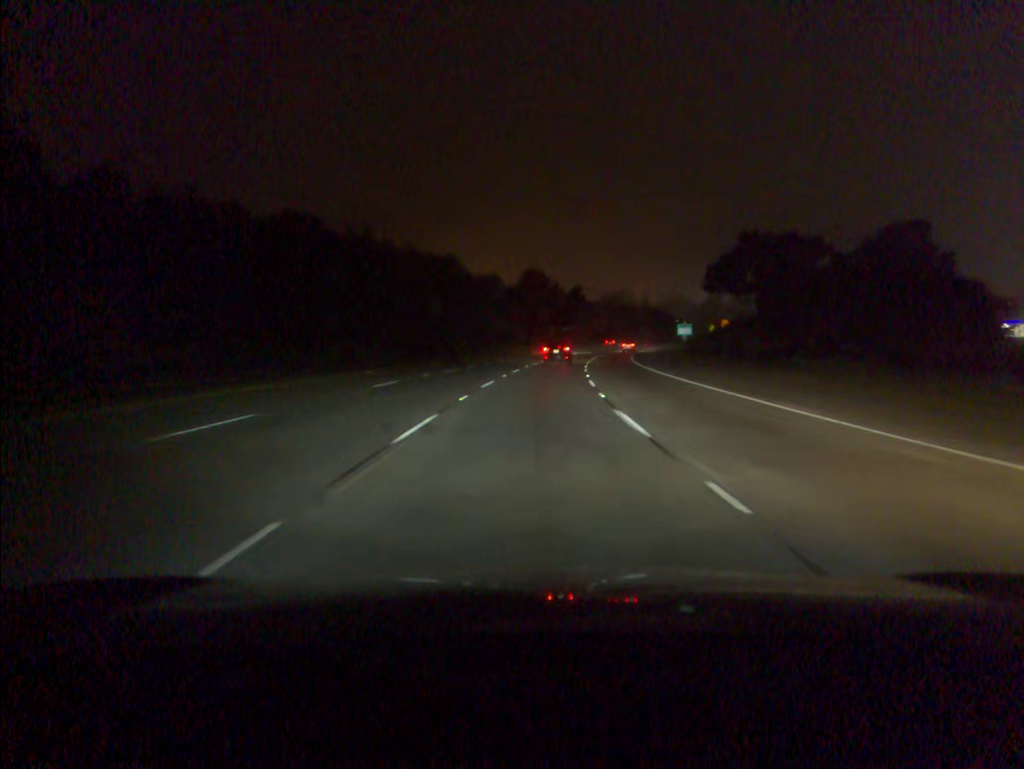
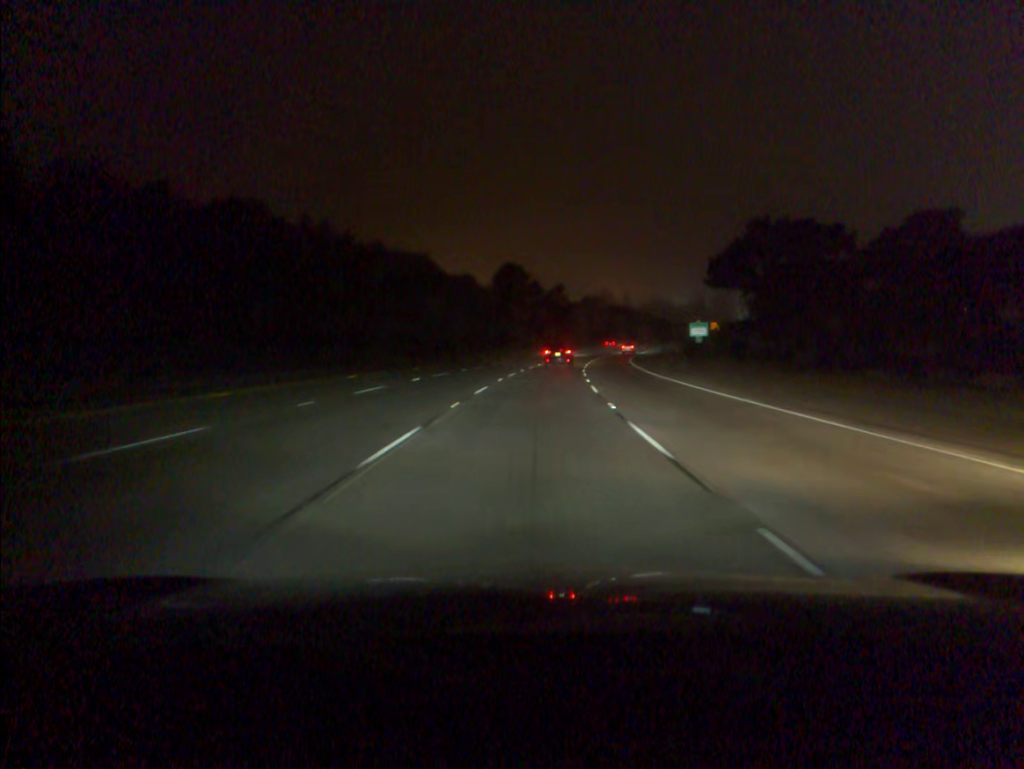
(+0.2, +16.6) m; +2°
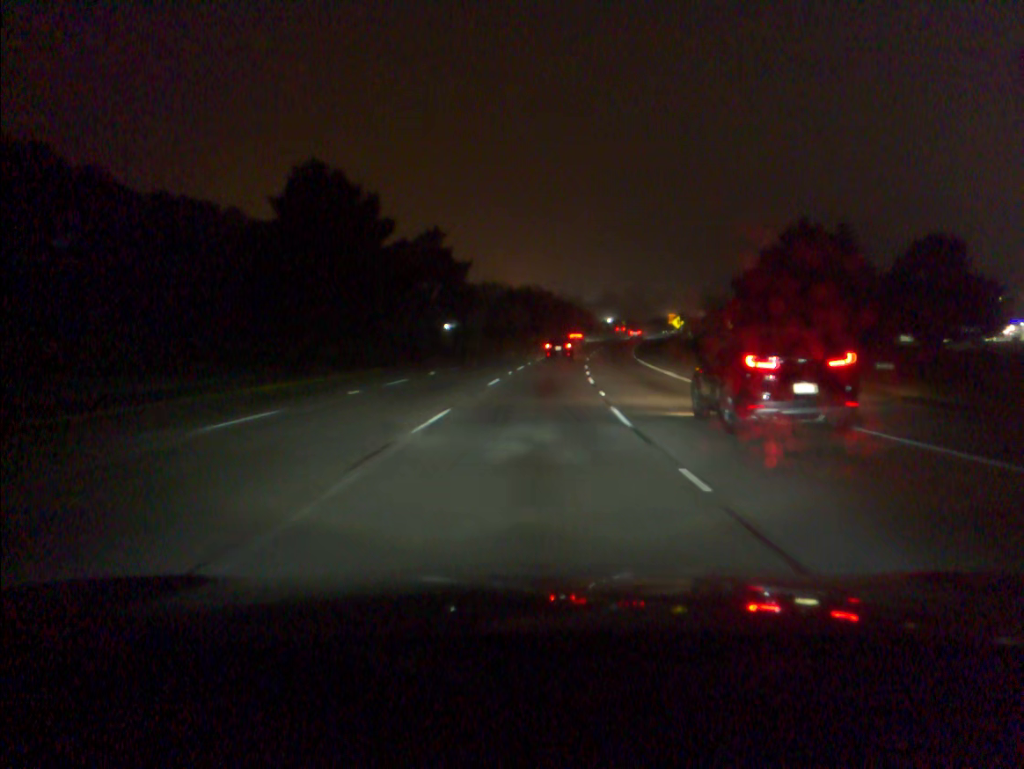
(+5.7, +83.1) m; +8°
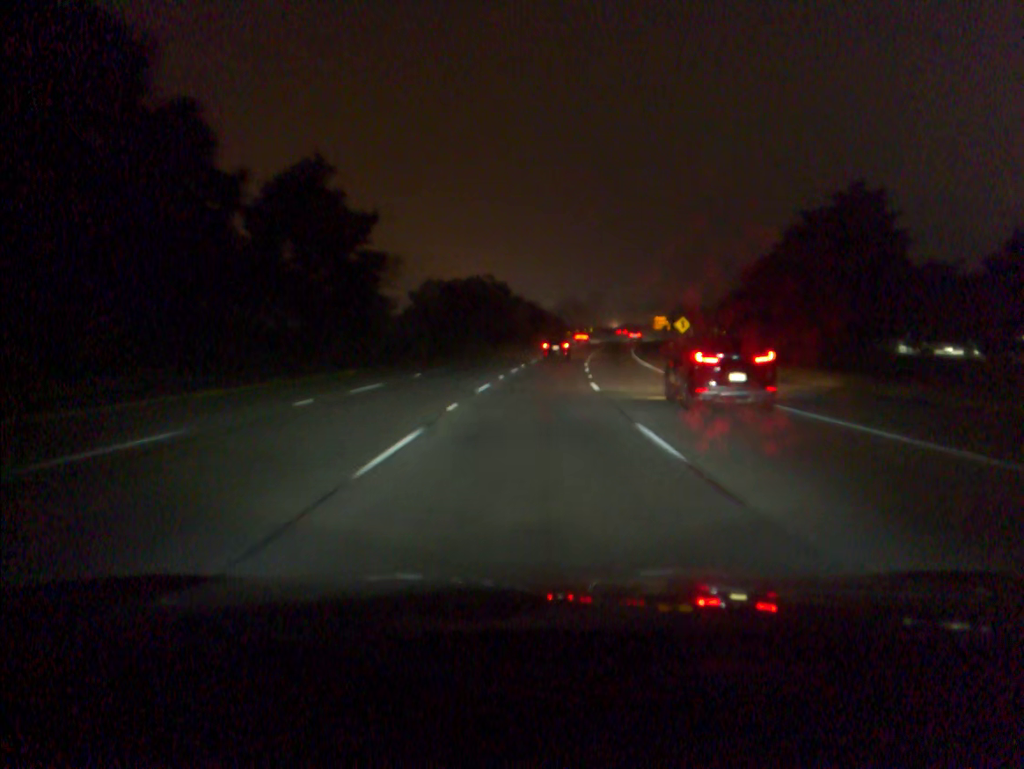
(+0.9, +33.5) m; +3°
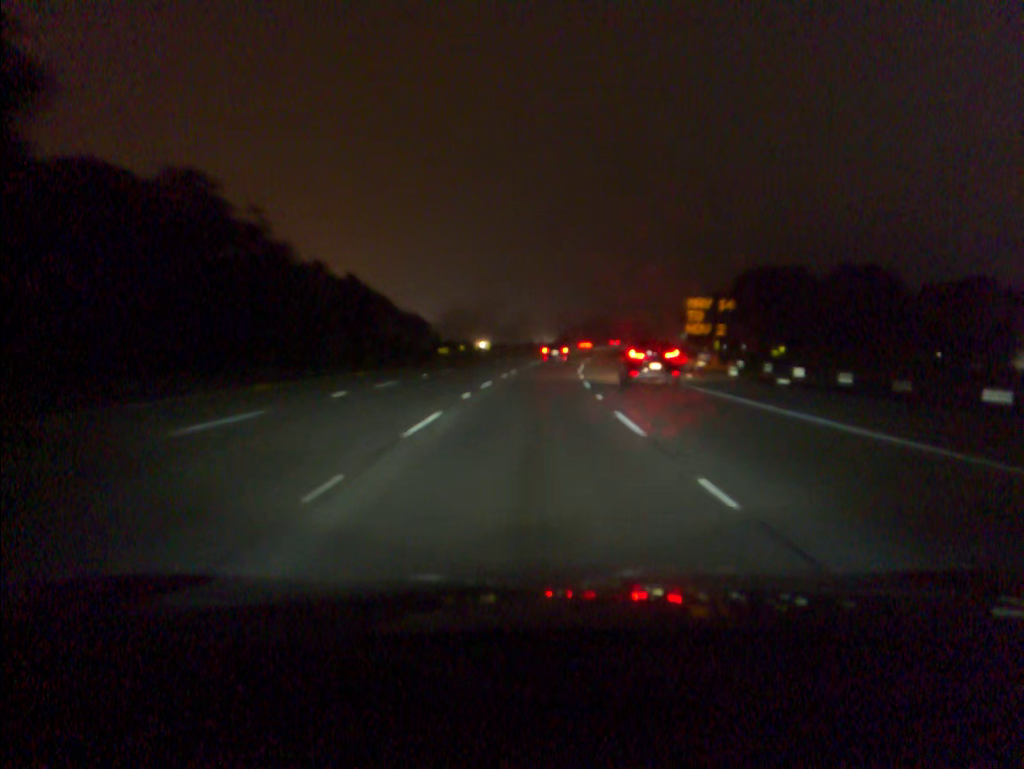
(+6.1, +83.1) m; +8°
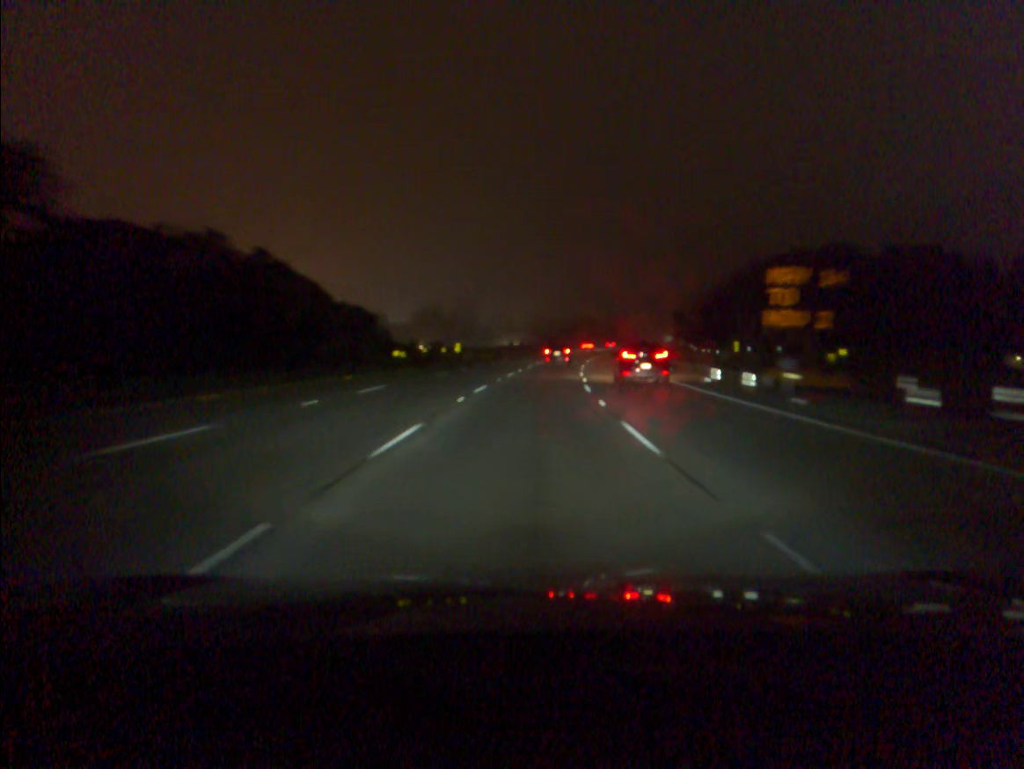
(+0.2, +16.6) m; +2°
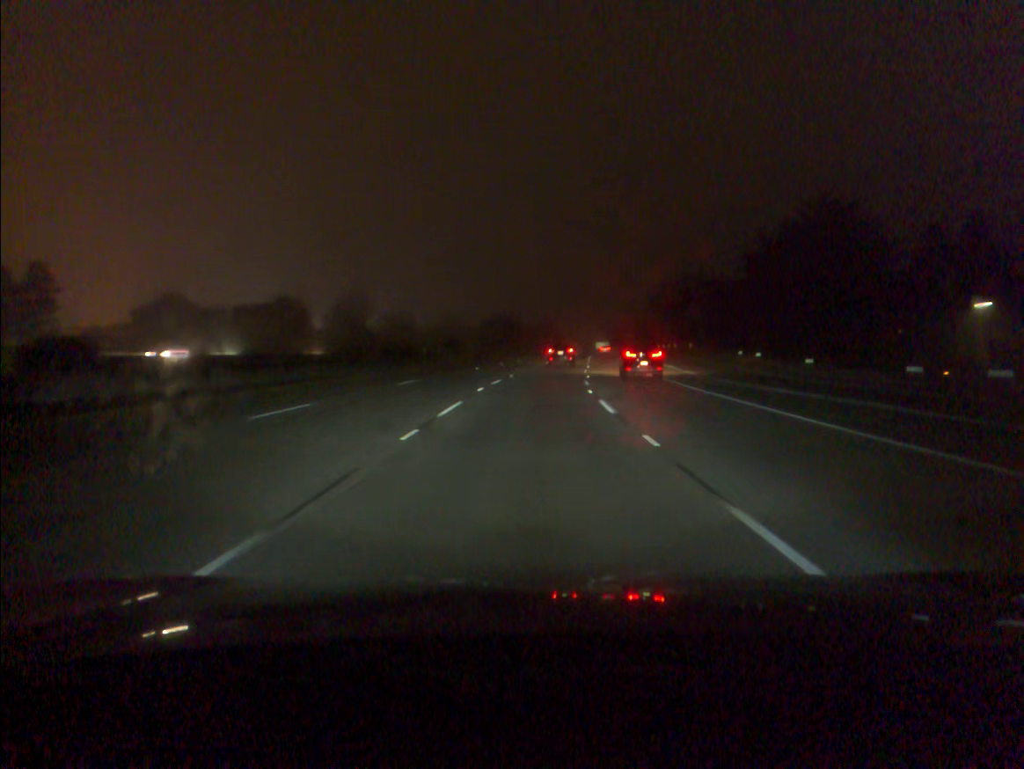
(+3.5, +66.3) m; +6°
